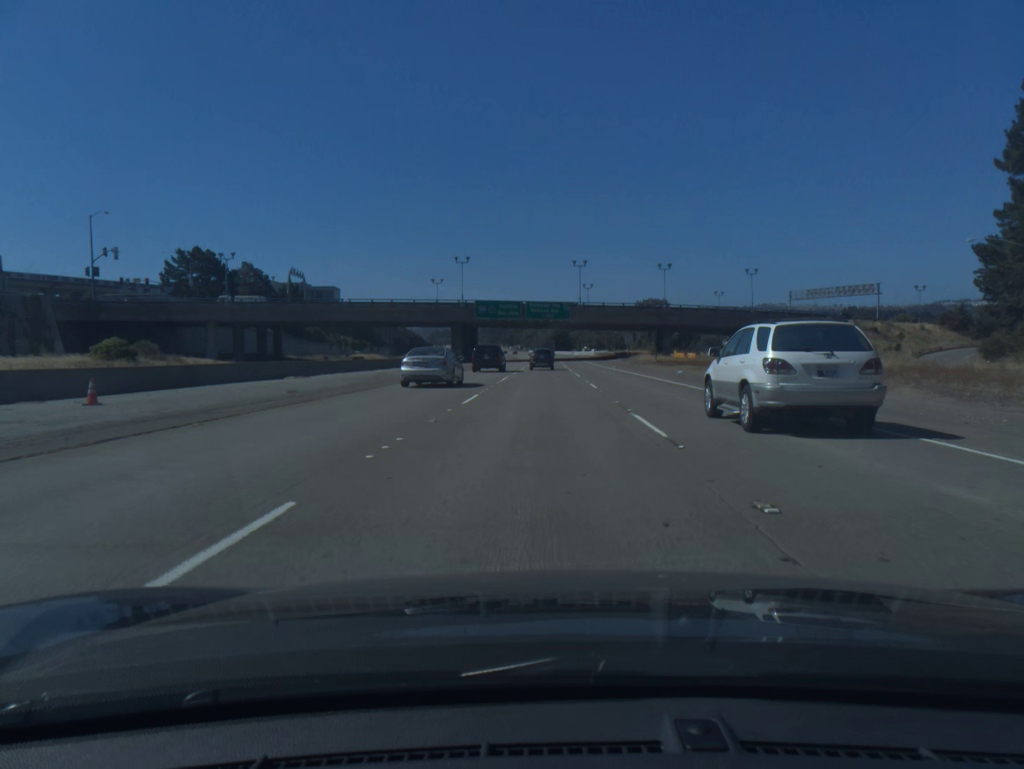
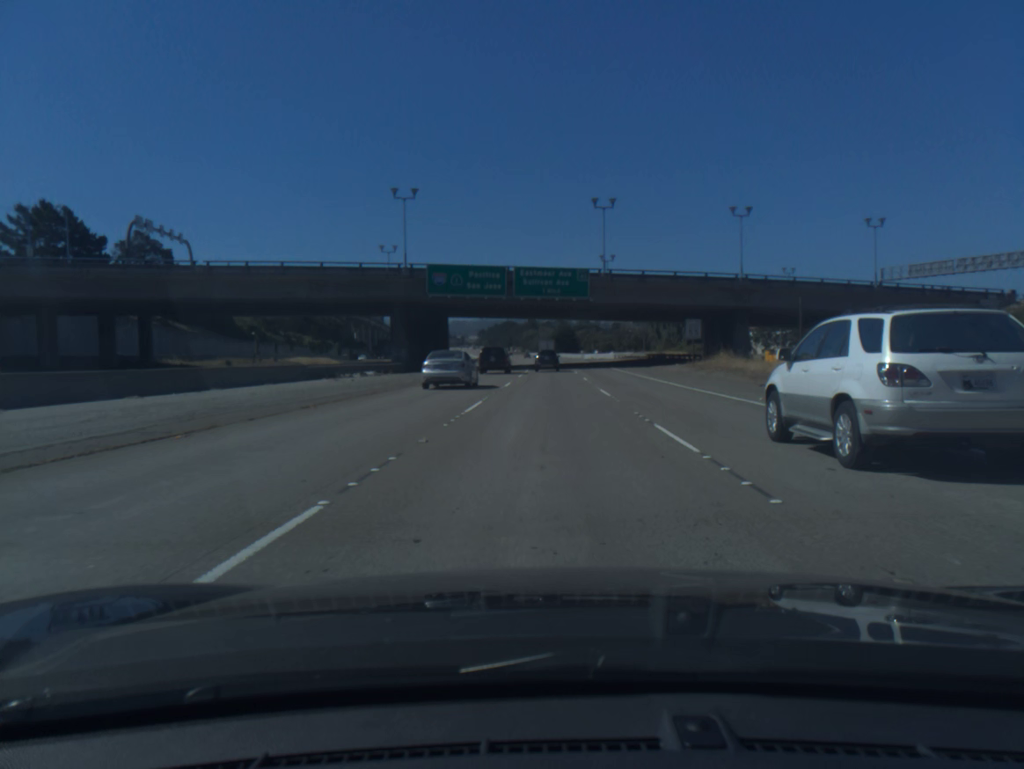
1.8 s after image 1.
(0.0, +46.0) m; 0°
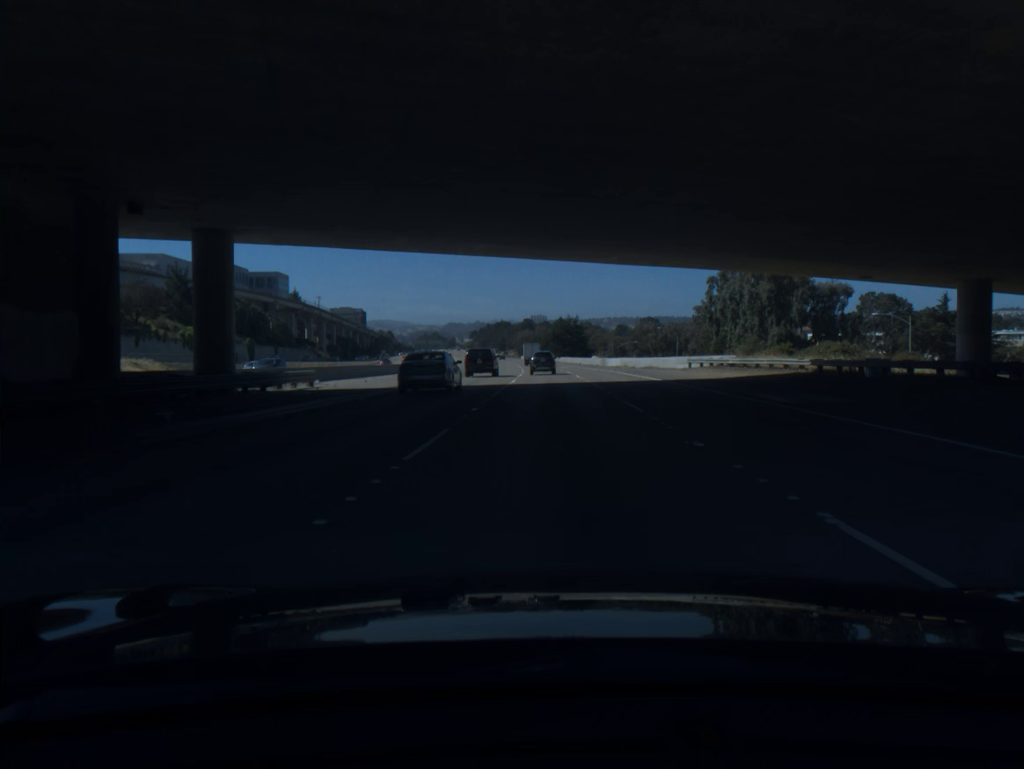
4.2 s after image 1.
(0.0, +65.9) m; 0°
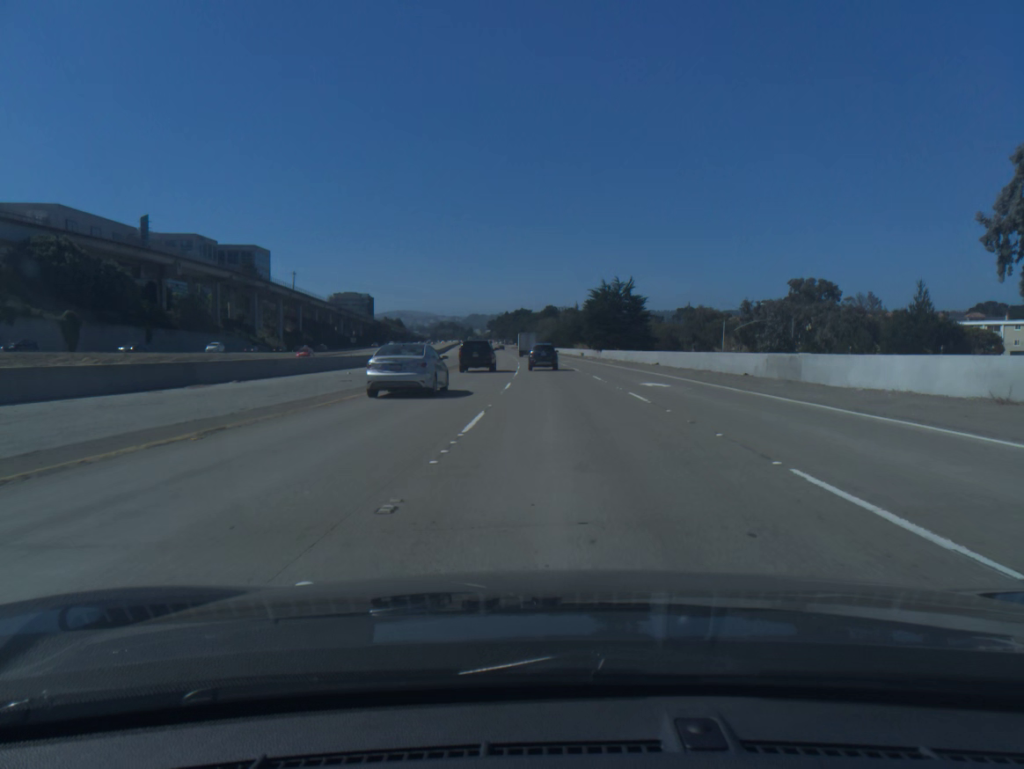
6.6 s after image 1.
(-0.7, +69.7) m; -2°
